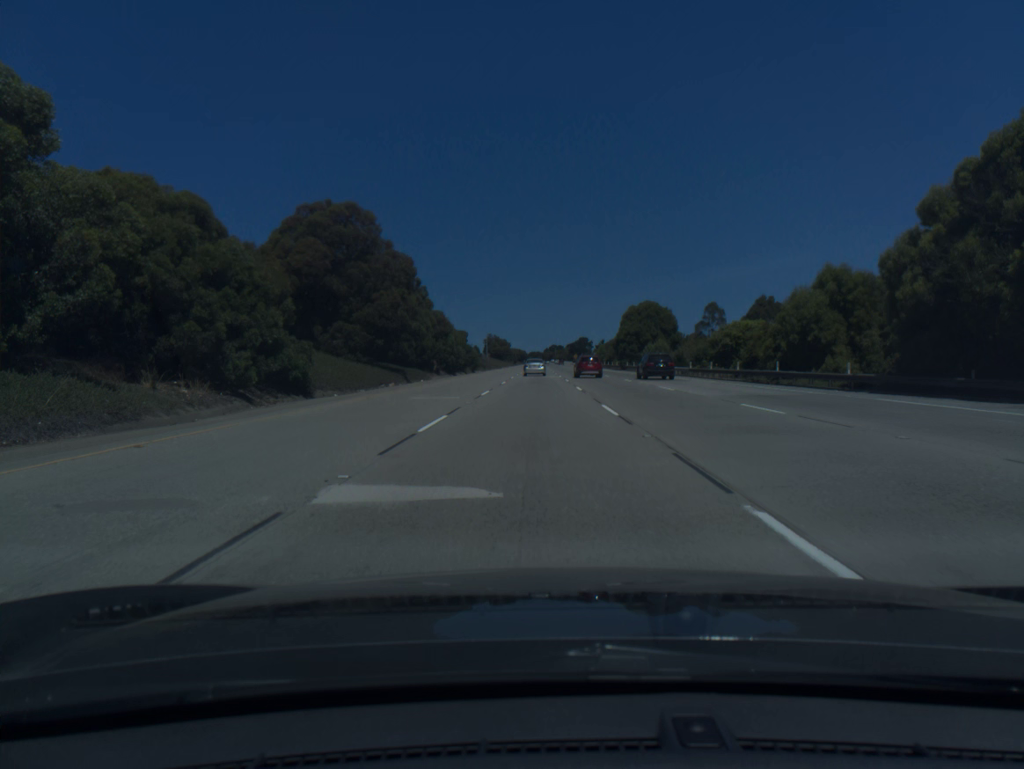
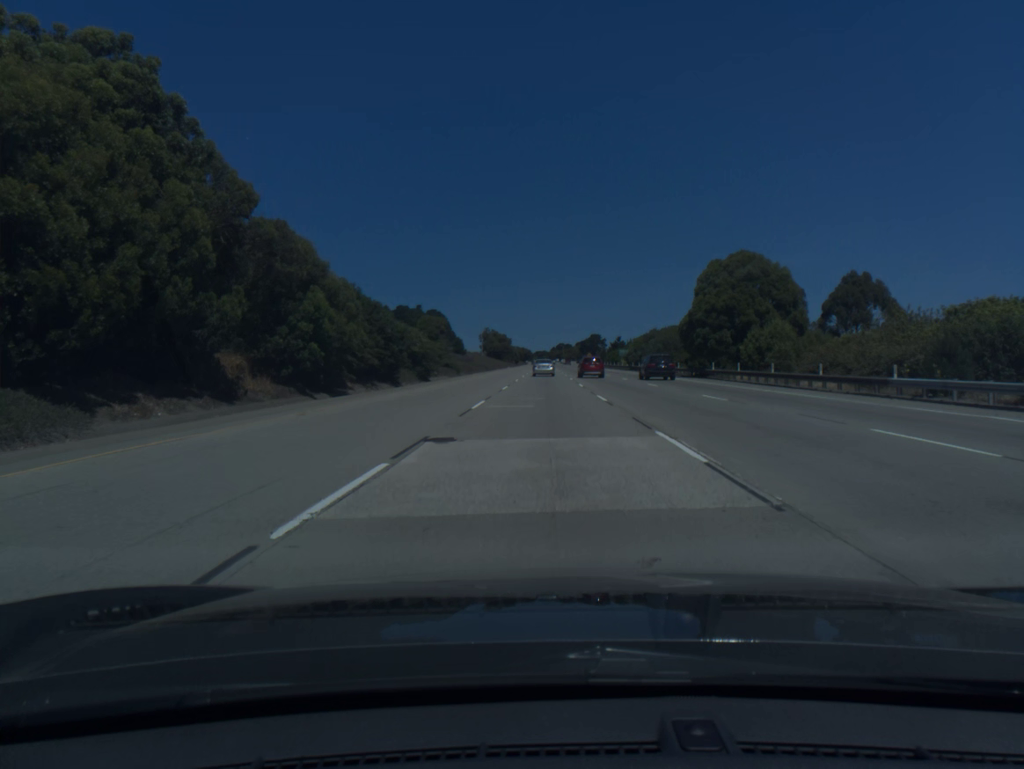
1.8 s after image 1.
(-0.3, +51.7) m; 0°
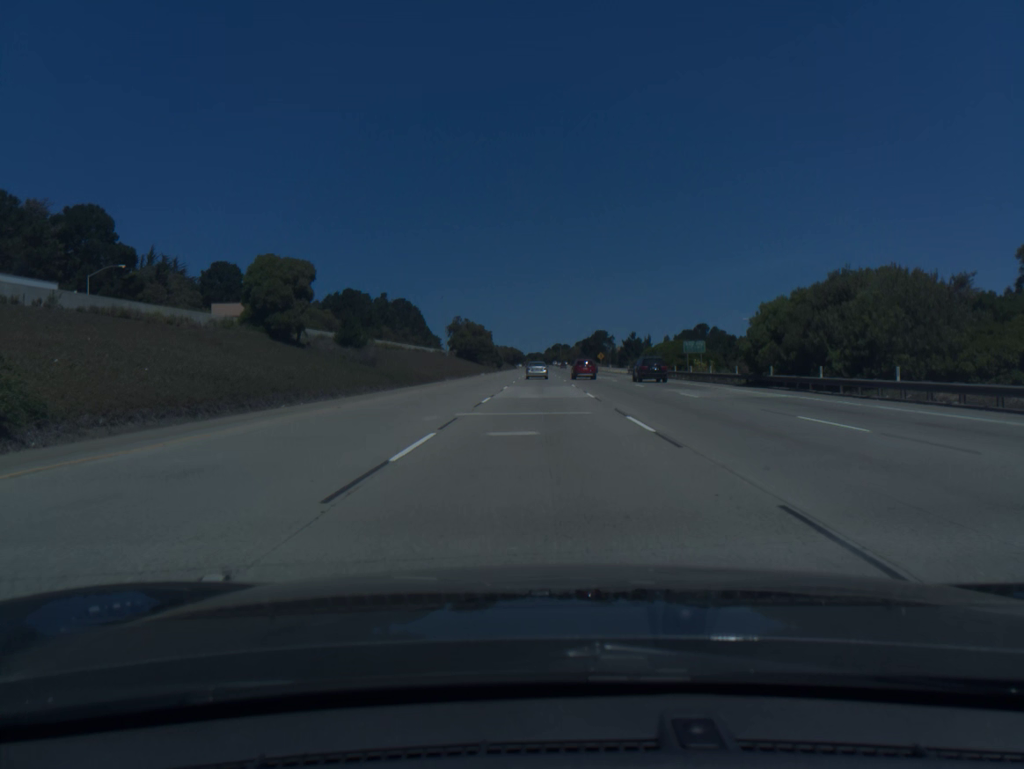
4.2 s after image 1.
(+0.3, +69.2) m; 0°
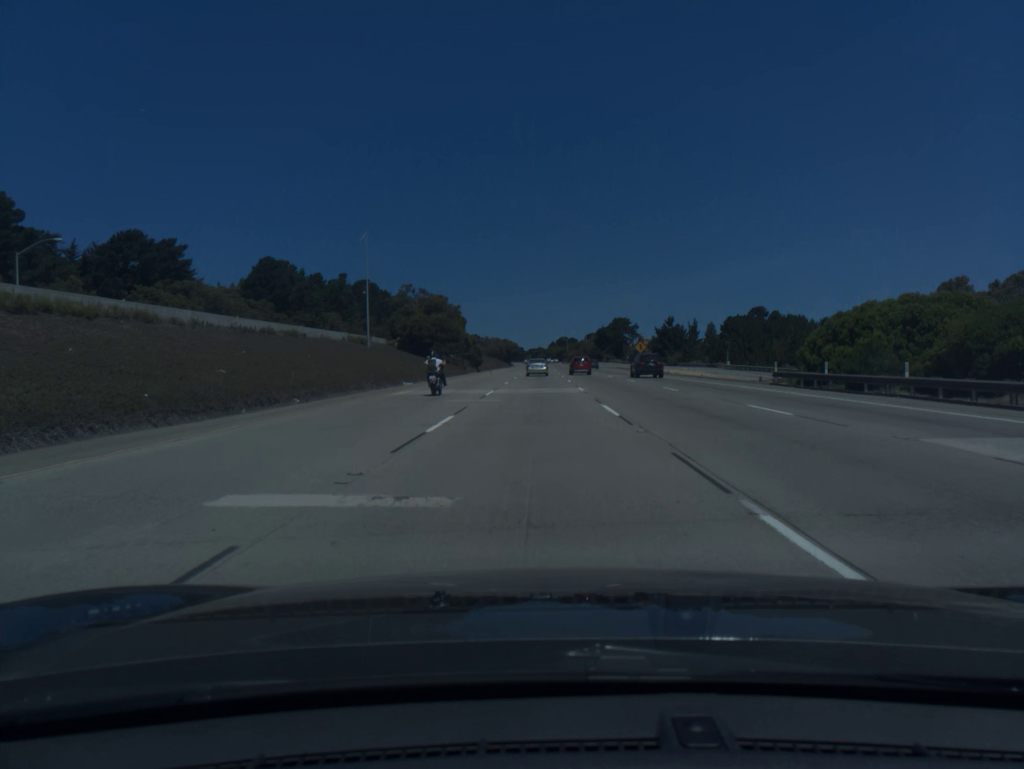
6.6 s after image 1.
(0.0, +69.3) m; 0°
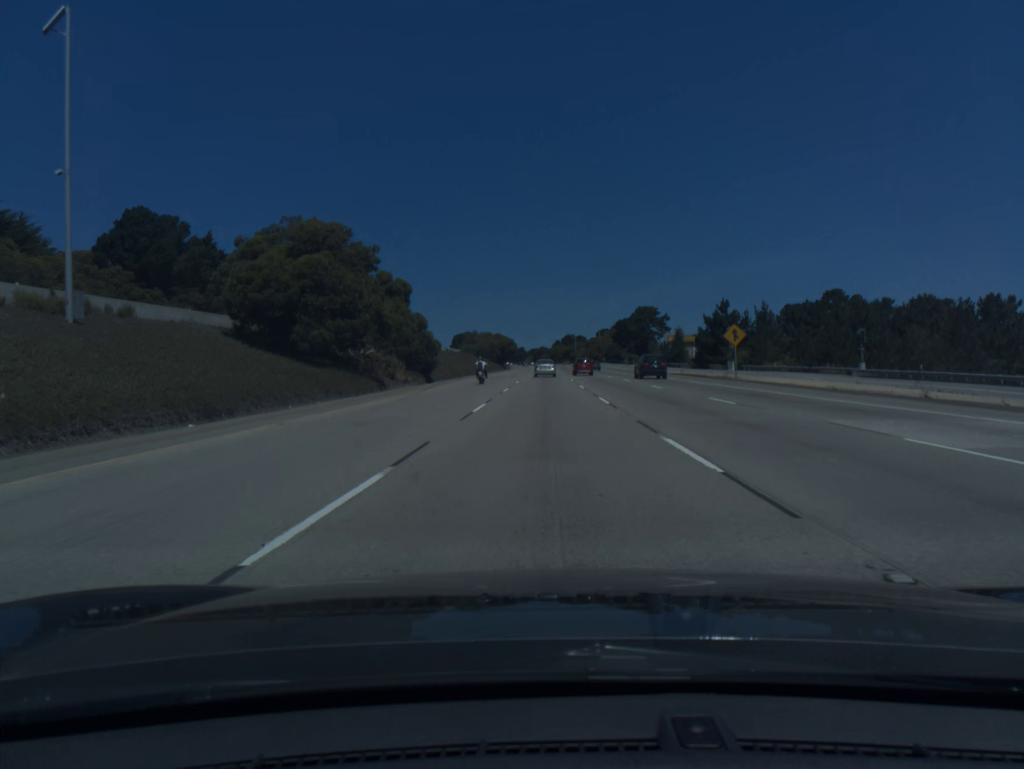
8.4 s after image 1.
(-0.2, +52.0) m; 0°
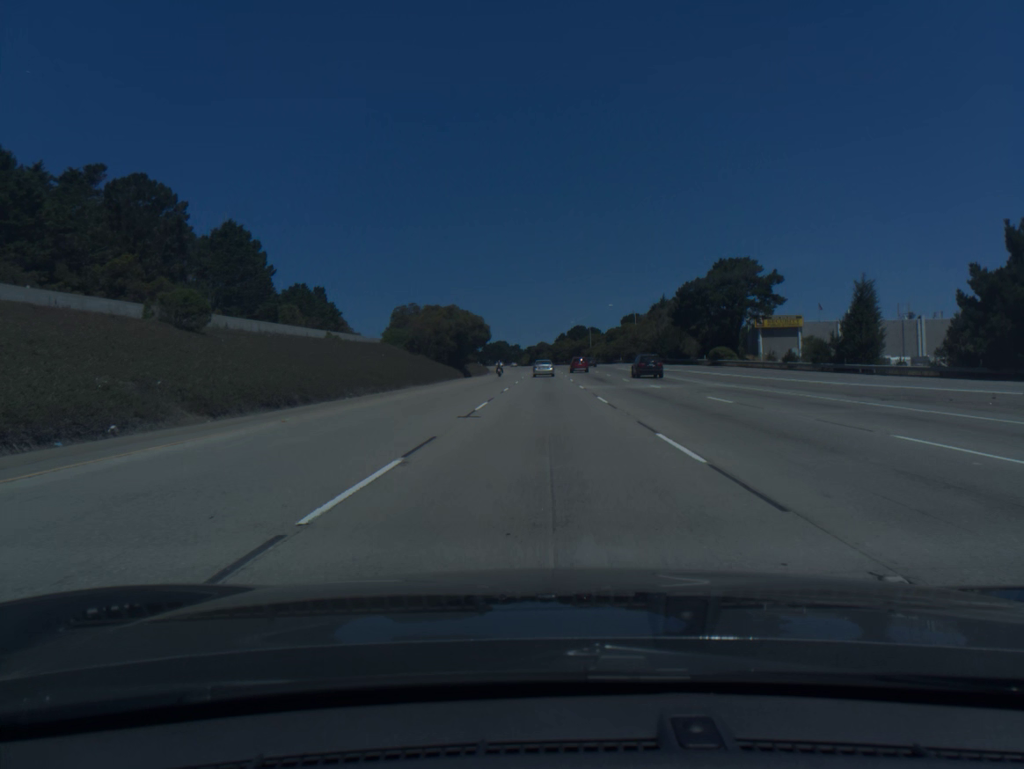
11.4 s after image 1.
(+0.5, +87.0) m; 0°
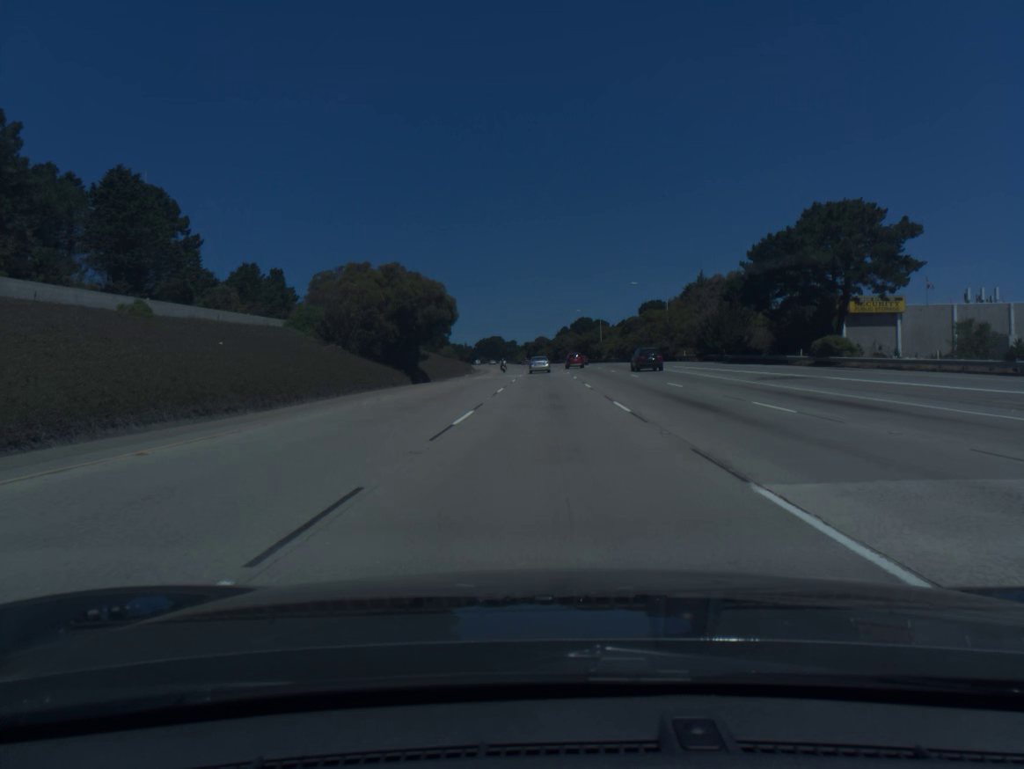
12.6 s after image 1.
(0.0, +34.8) m; 0°
